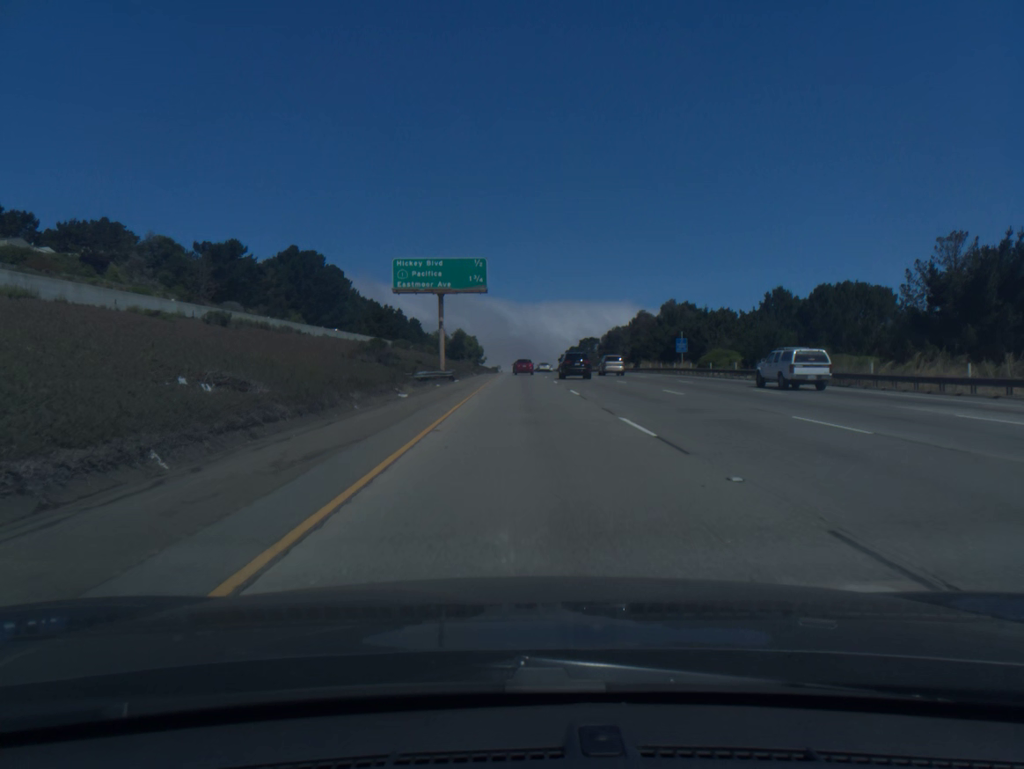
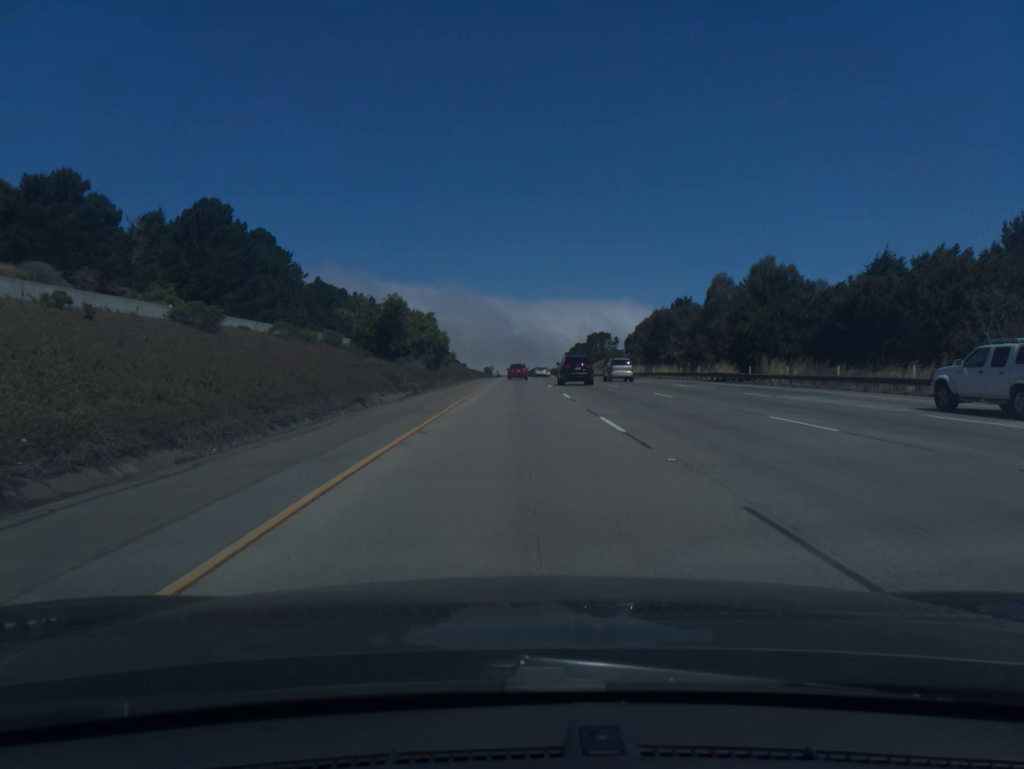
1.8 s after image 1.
(+0.3, +57.8) m; 0°
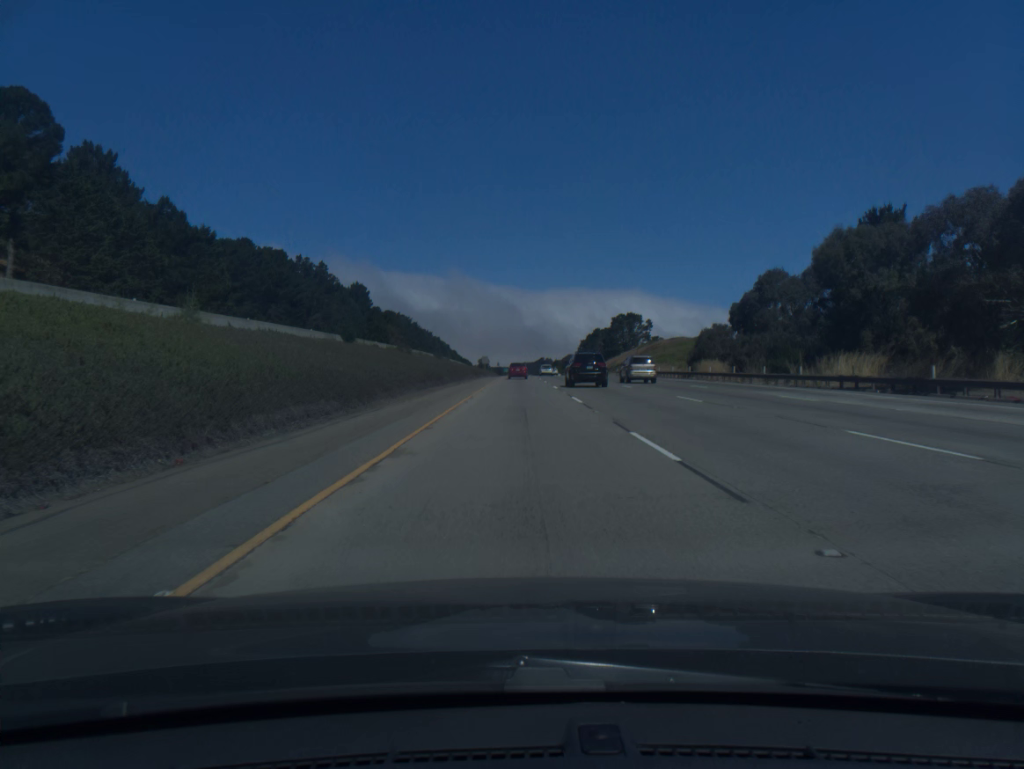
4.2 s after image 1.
(-0.2, +77.0) m; 0°
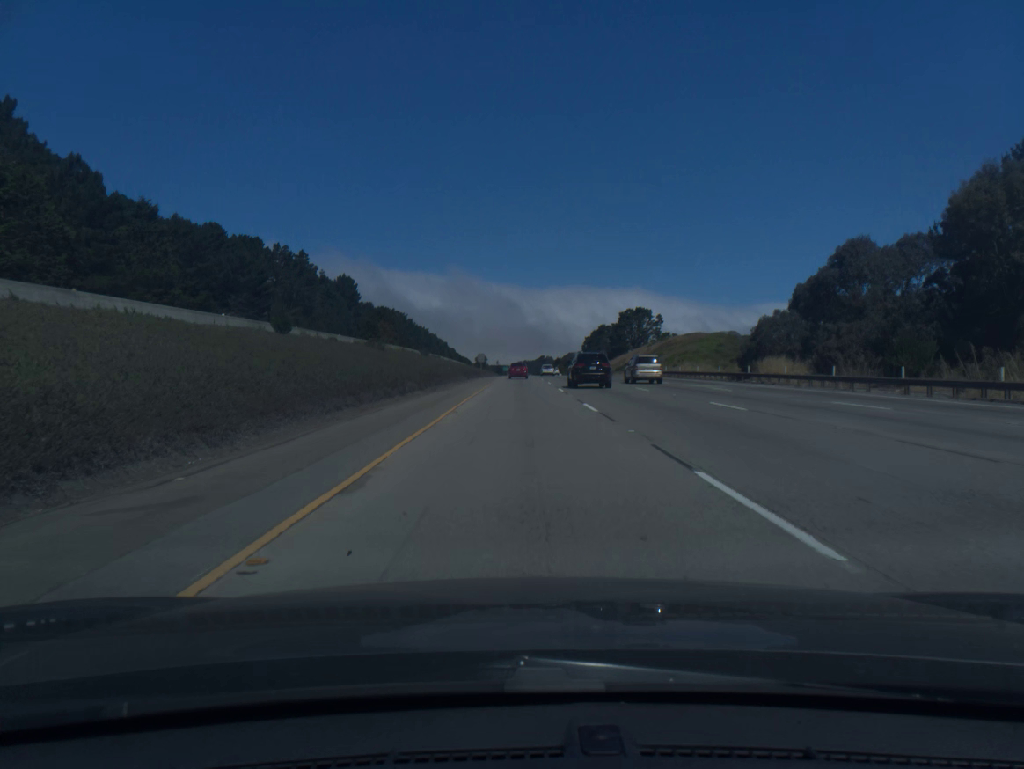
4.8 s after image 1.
(0.0, +19.3) m; 0°
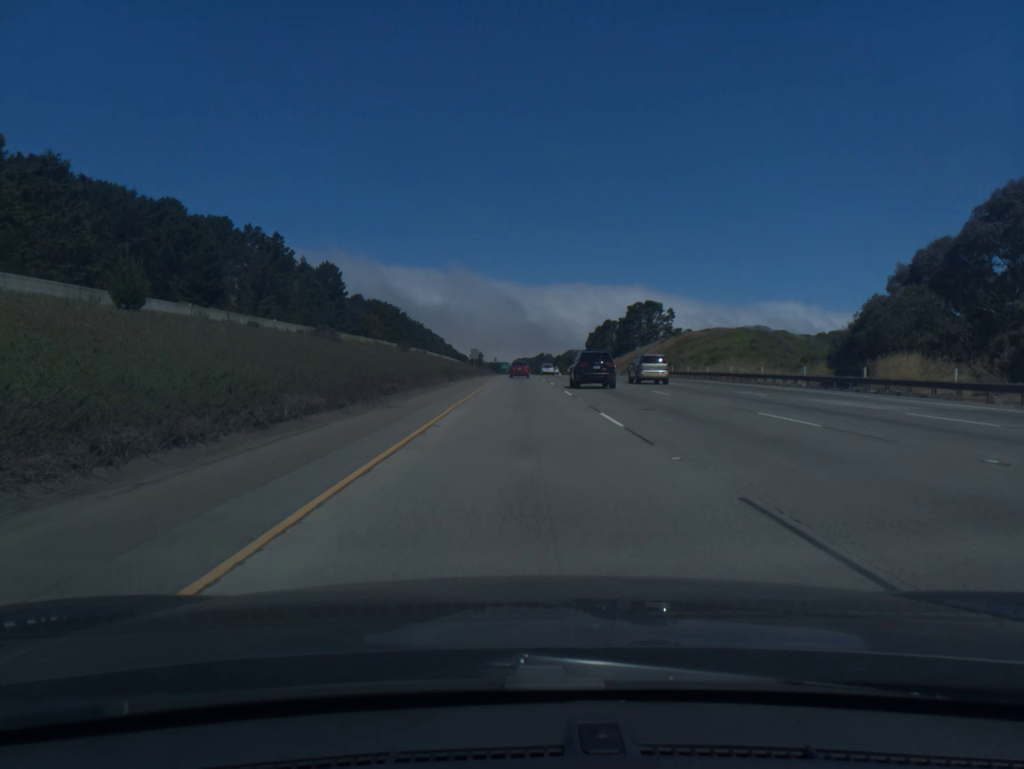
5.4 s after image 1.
(0.0, +19.3) m; 0°
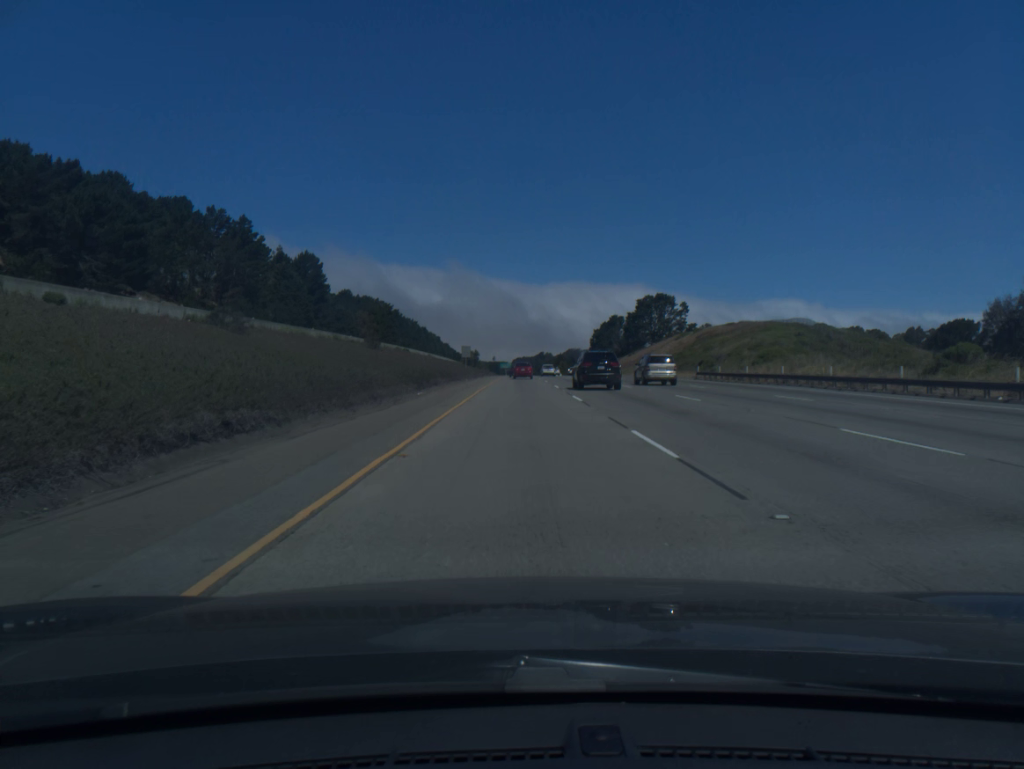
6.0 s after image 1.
(0.0, +19.2) m; 0°
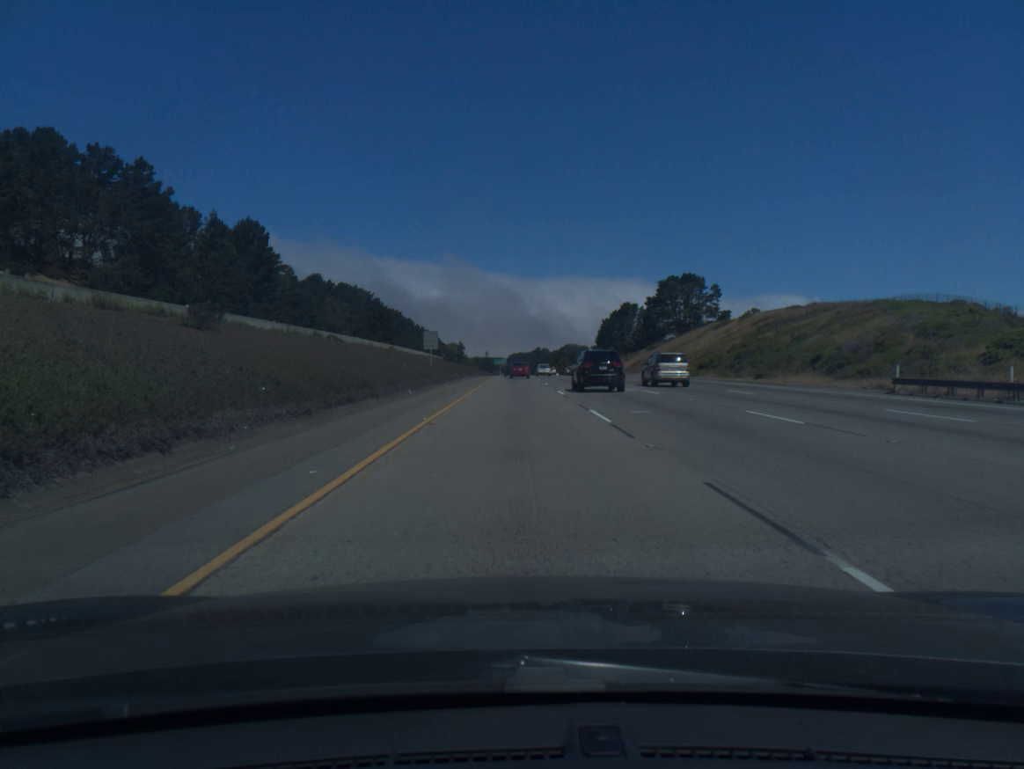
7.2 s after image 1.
(+0.1, +38.5) m; 0°
